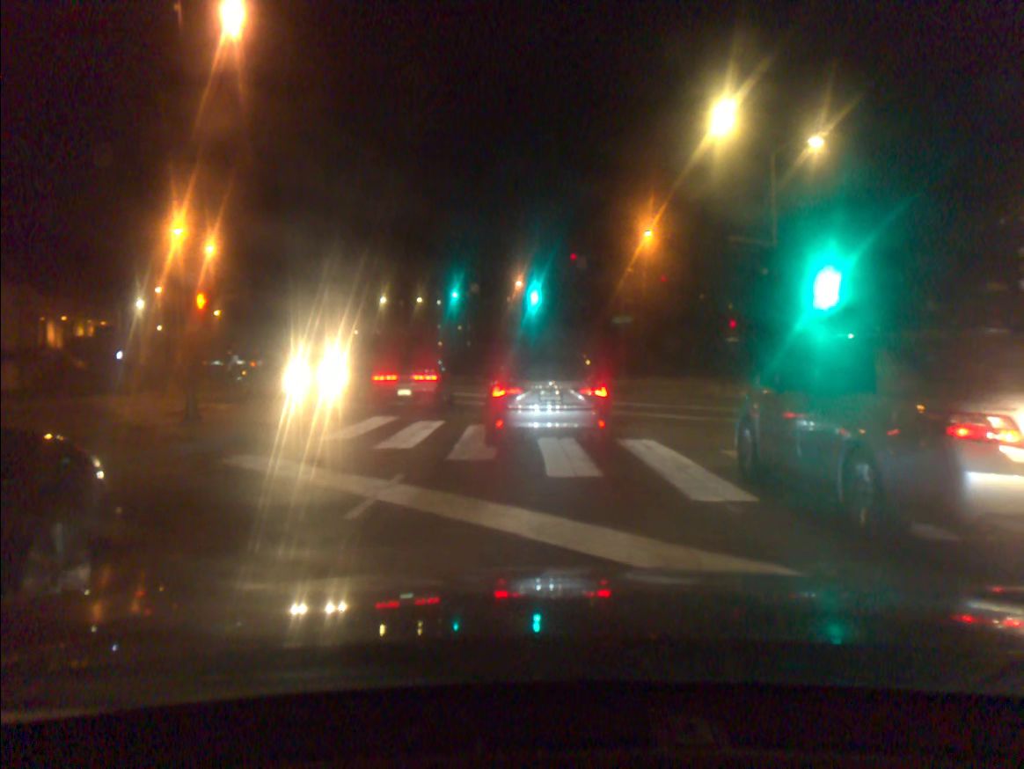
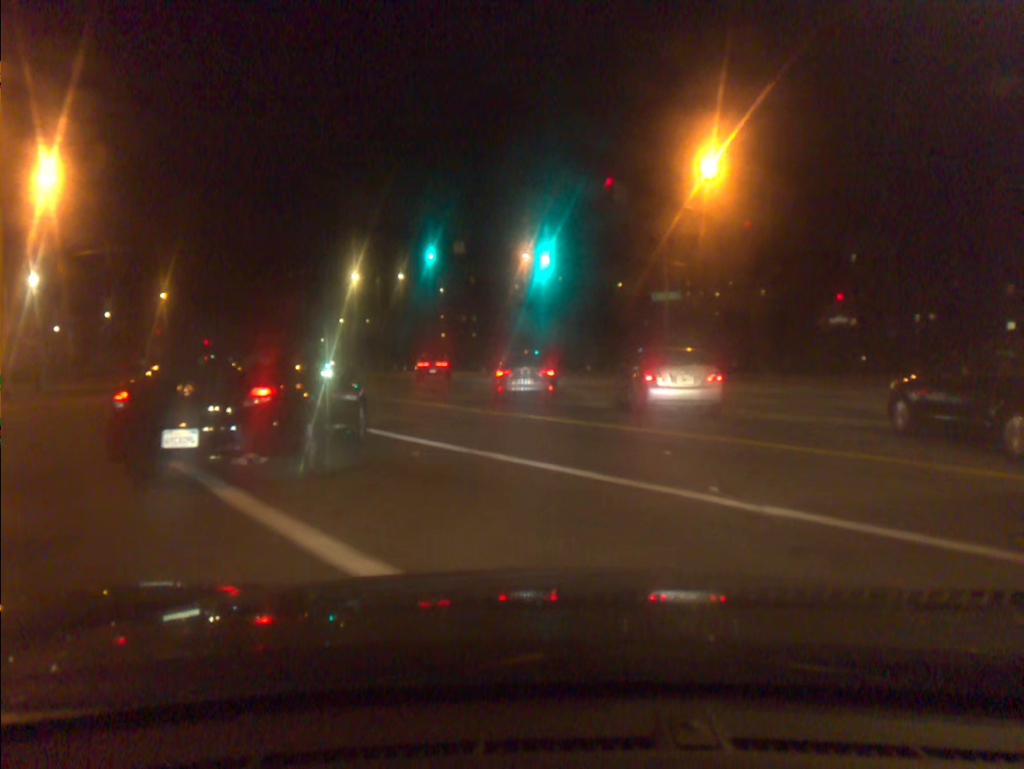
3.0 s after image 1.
(-0.3, +18.6) m; -1°
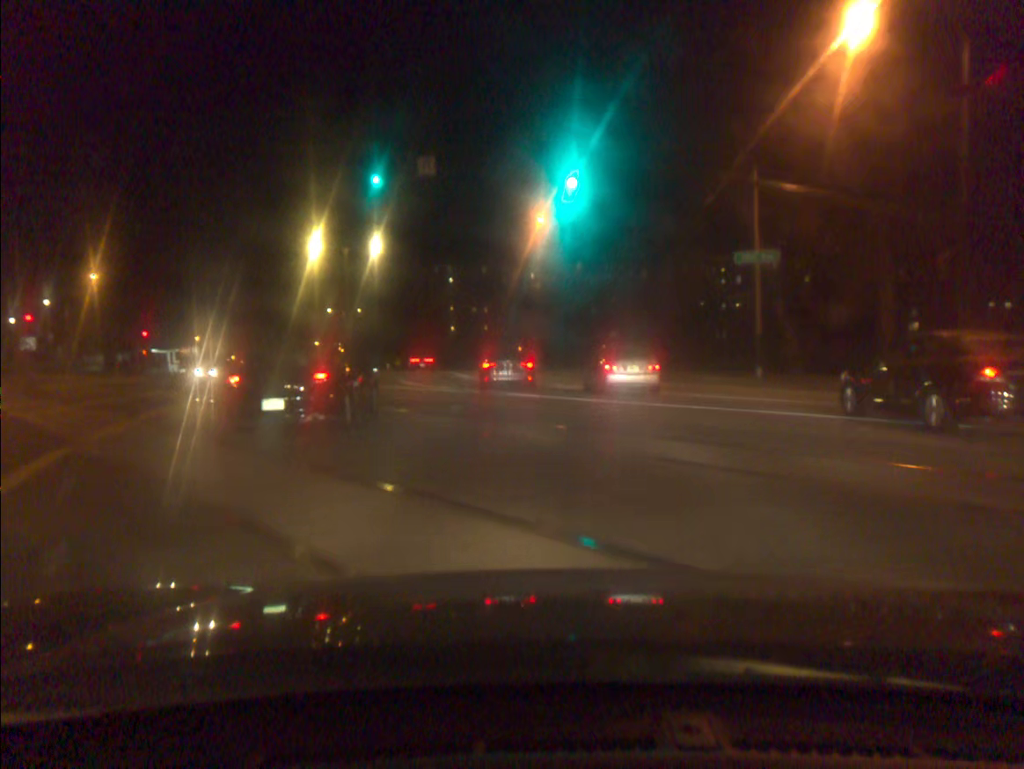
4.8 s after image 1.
(-0.1, +17.9) m; -1°
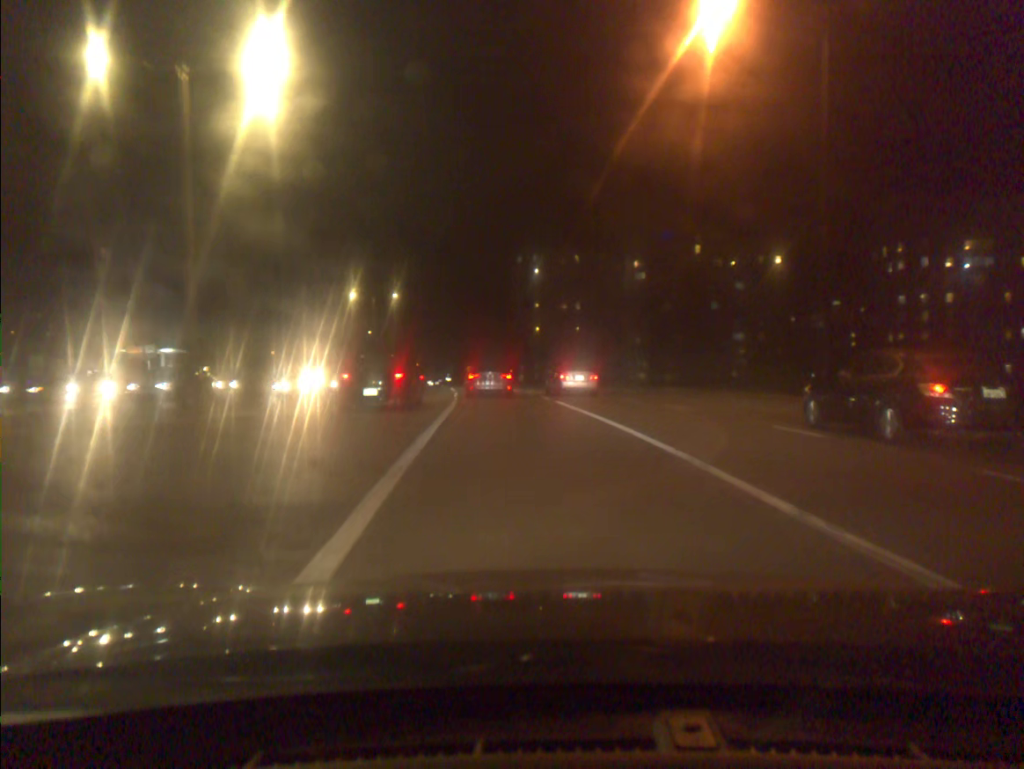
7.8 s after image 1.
(-2.2, +37.4) m; -7°
